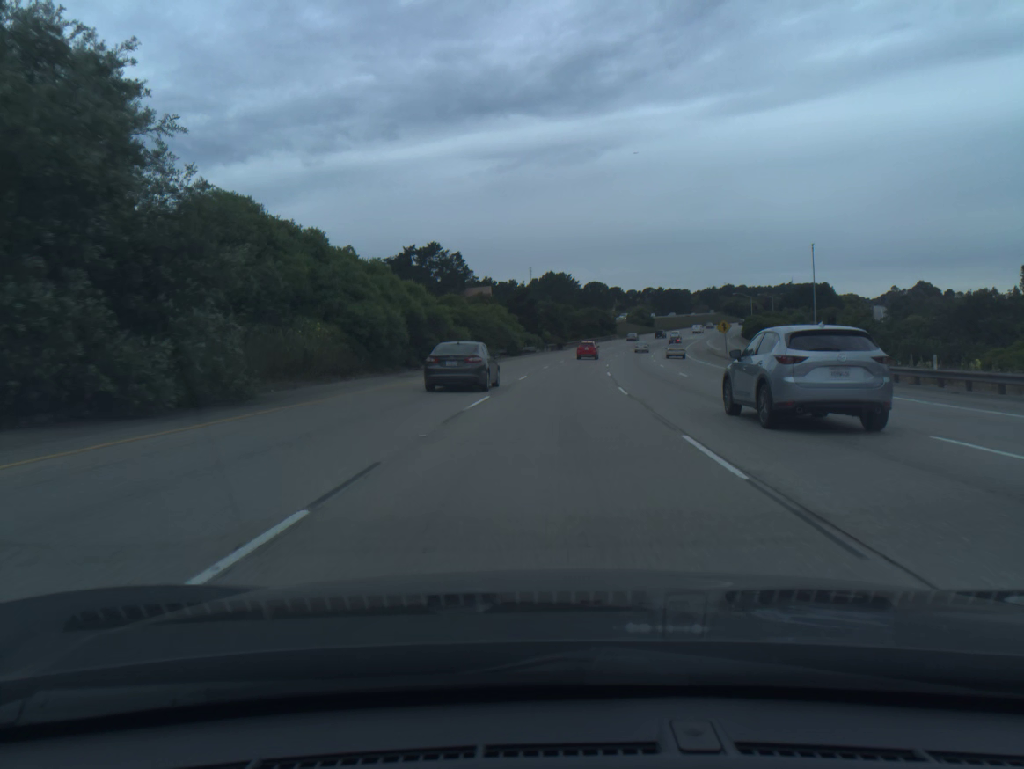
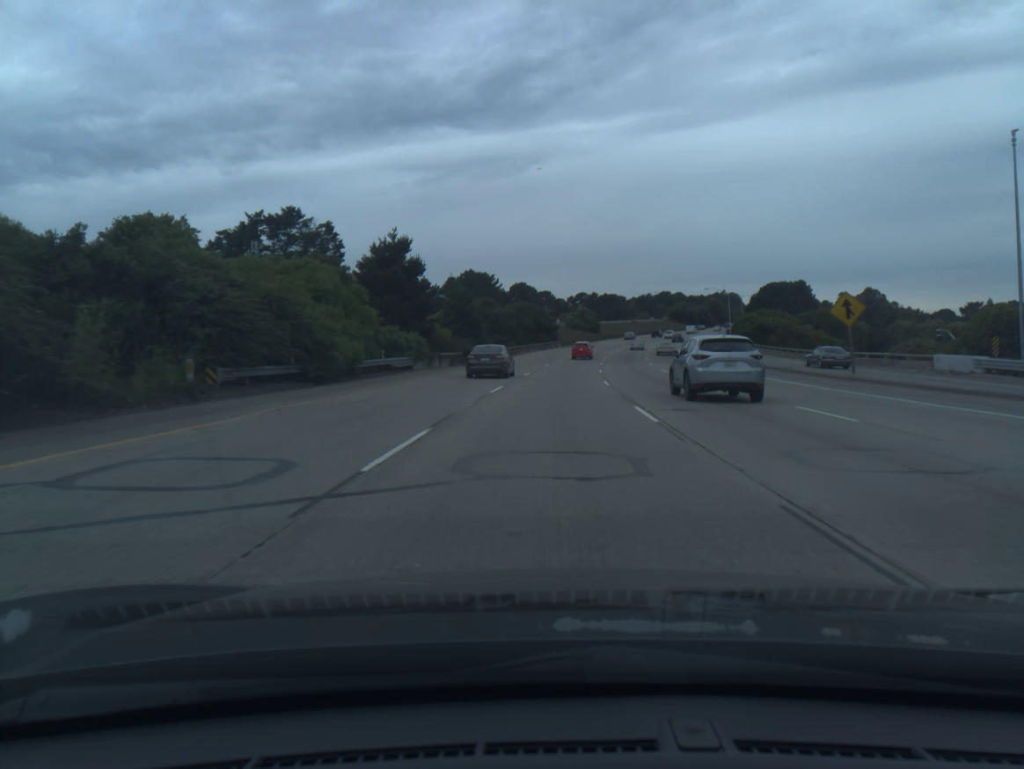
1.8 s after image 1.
(+2.5, +52.3) m; +5°
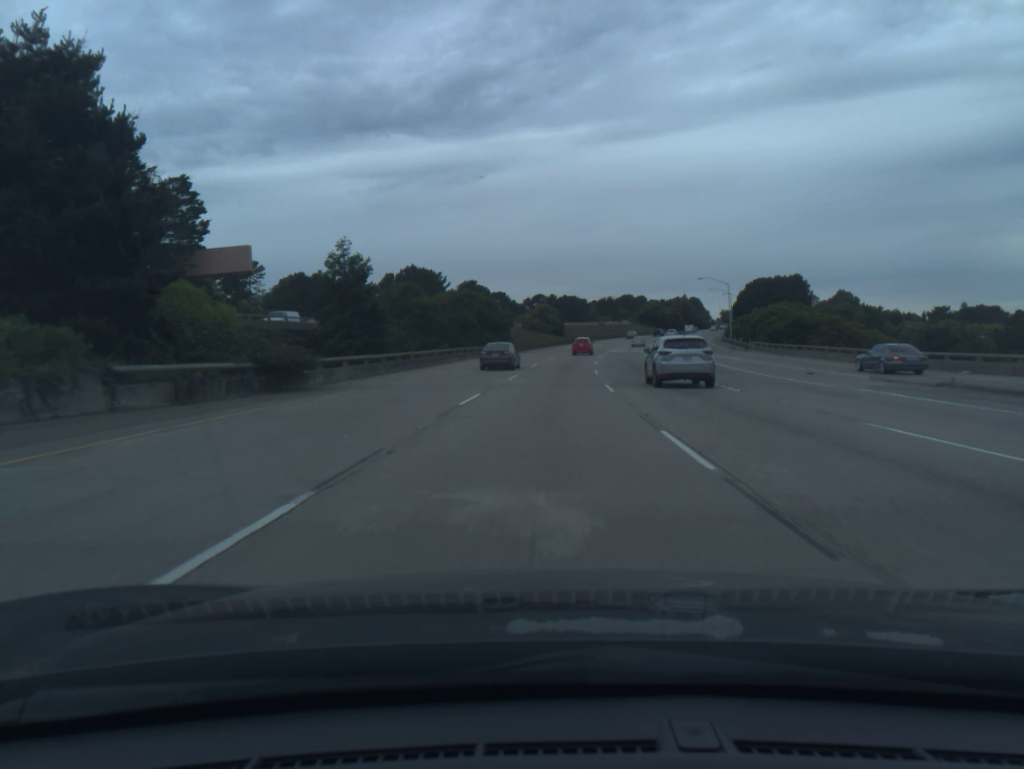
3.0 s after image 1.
(+1.0, +34.8) m; +3°
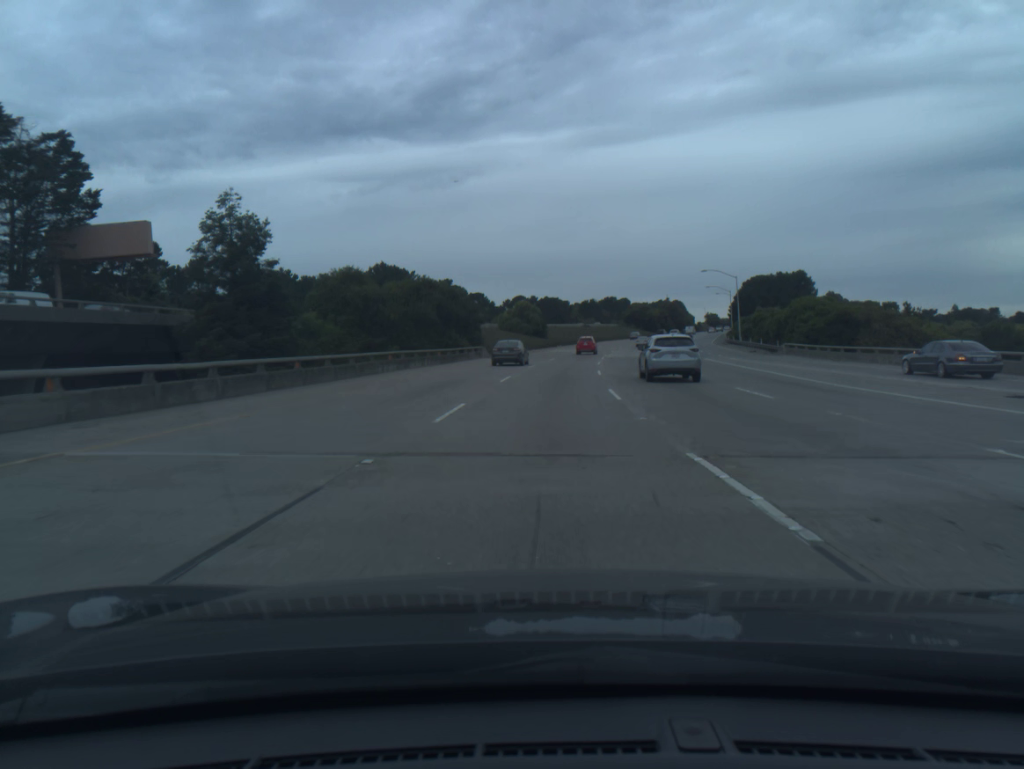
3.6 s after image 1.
(+0.2, +17.4) m; +1°
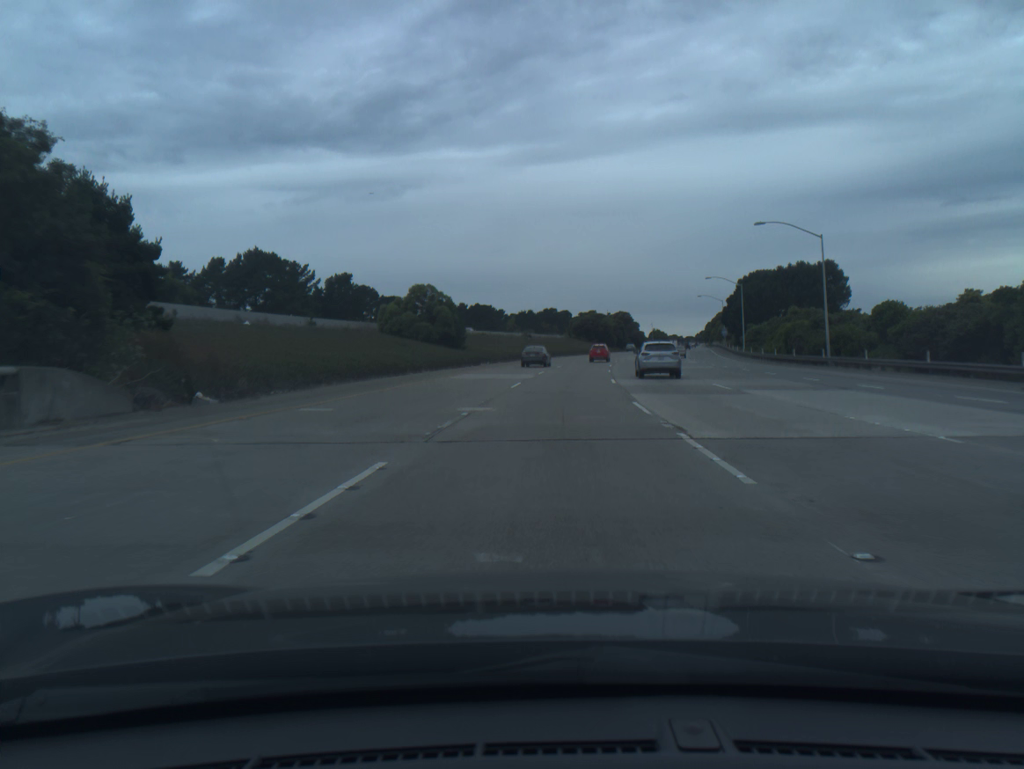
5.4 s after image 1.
(+1.9, +52.0) m; +5°
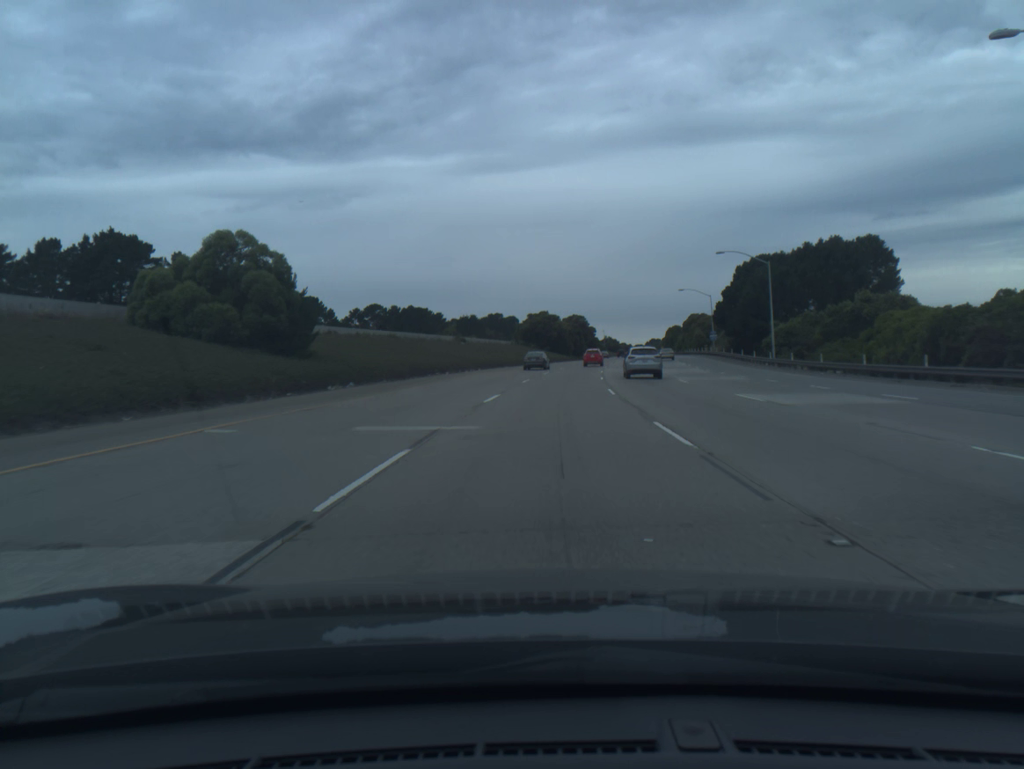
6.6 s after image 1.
(+1.1, +34.7) m; +4°
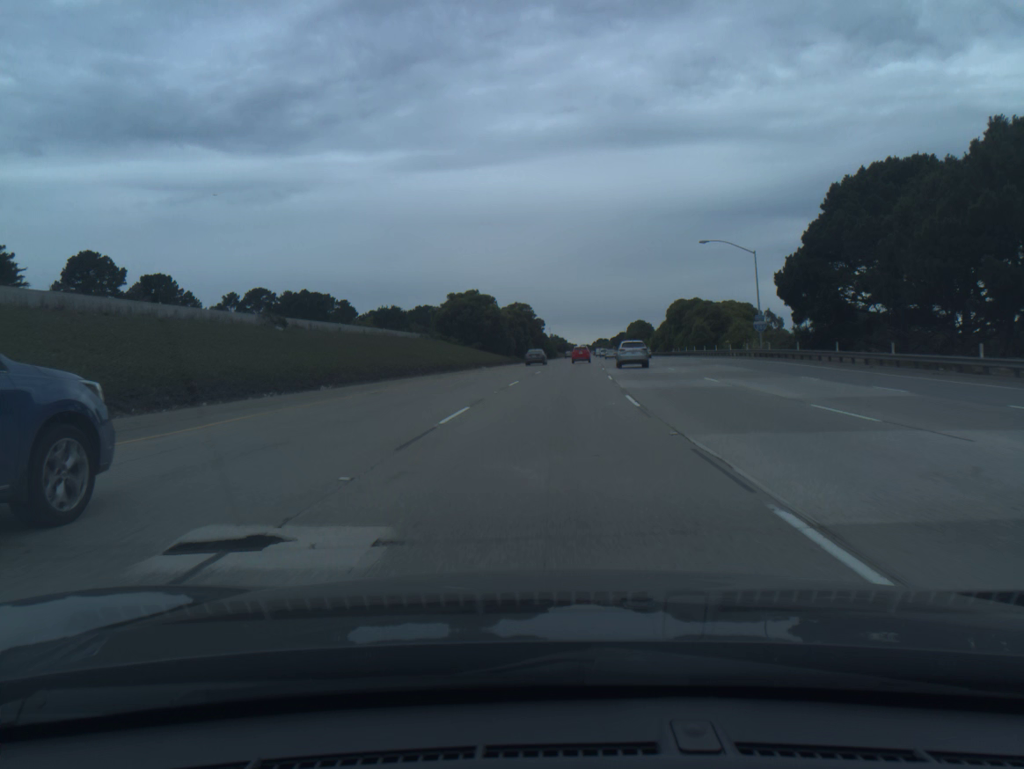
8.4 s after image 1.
(+2.2, +51.9) m; +4°
